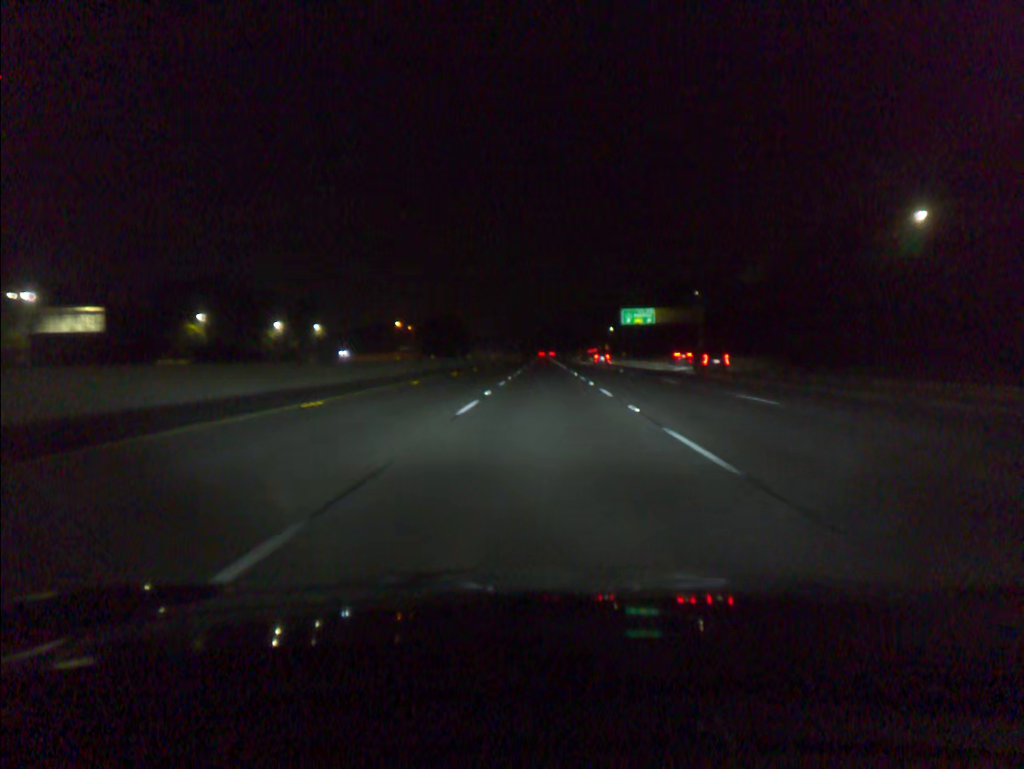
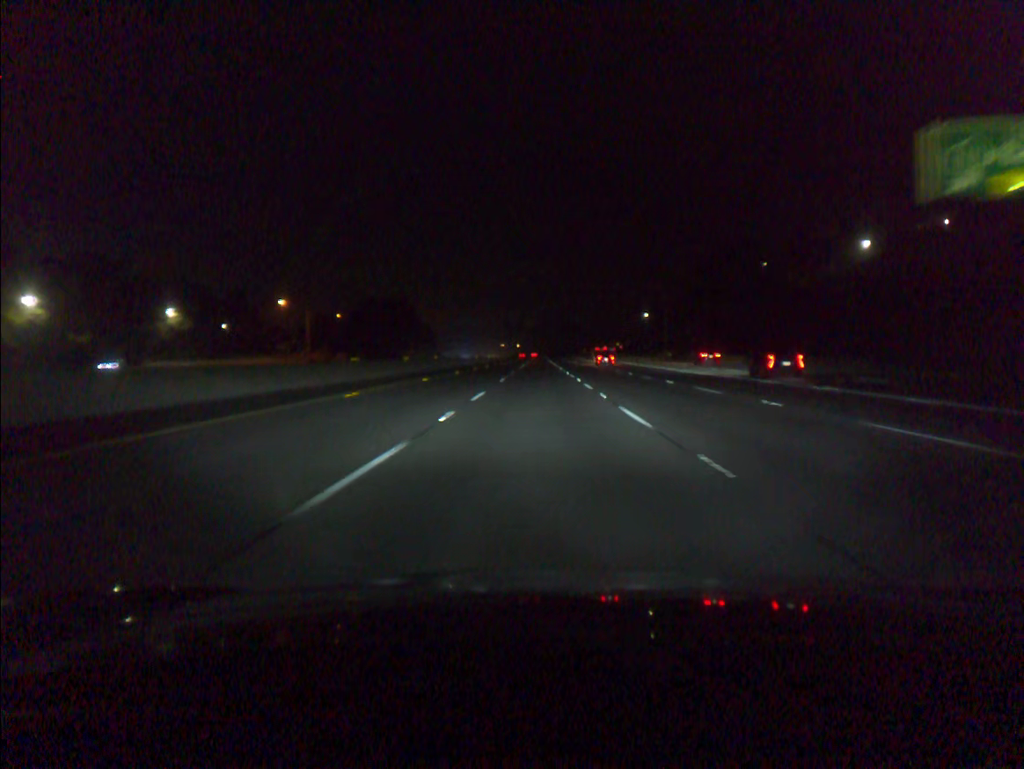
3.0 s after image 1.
(+0.3, +97.2) m; 0°
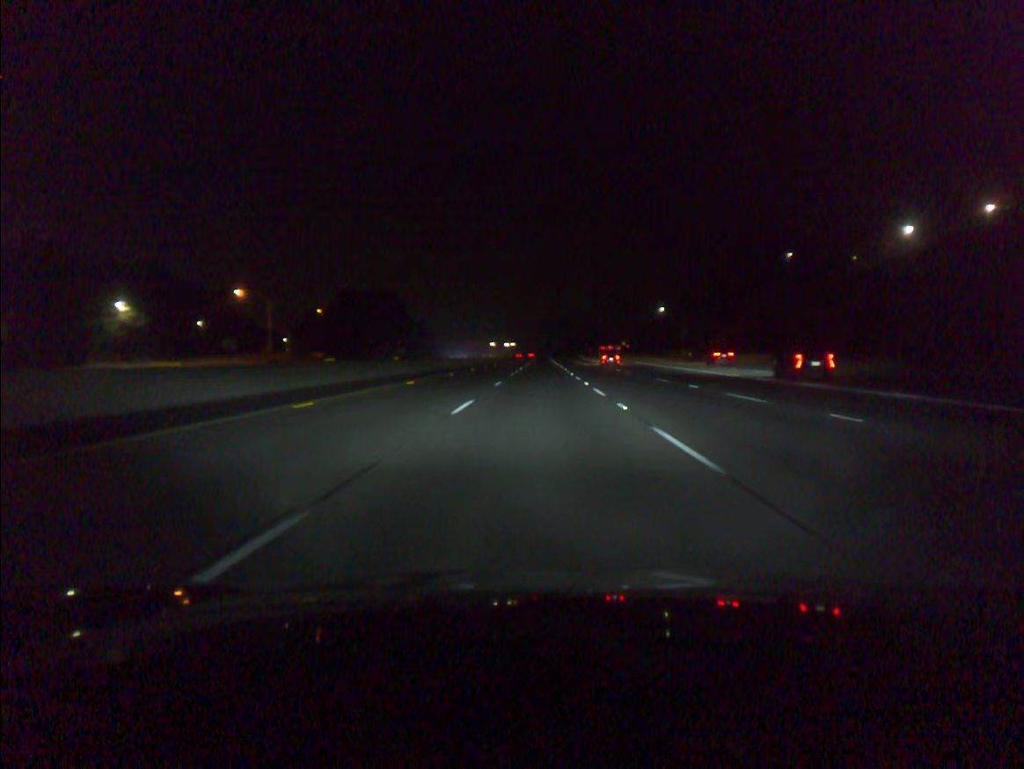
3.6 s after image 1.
(0.0, +19.4) m; 0°
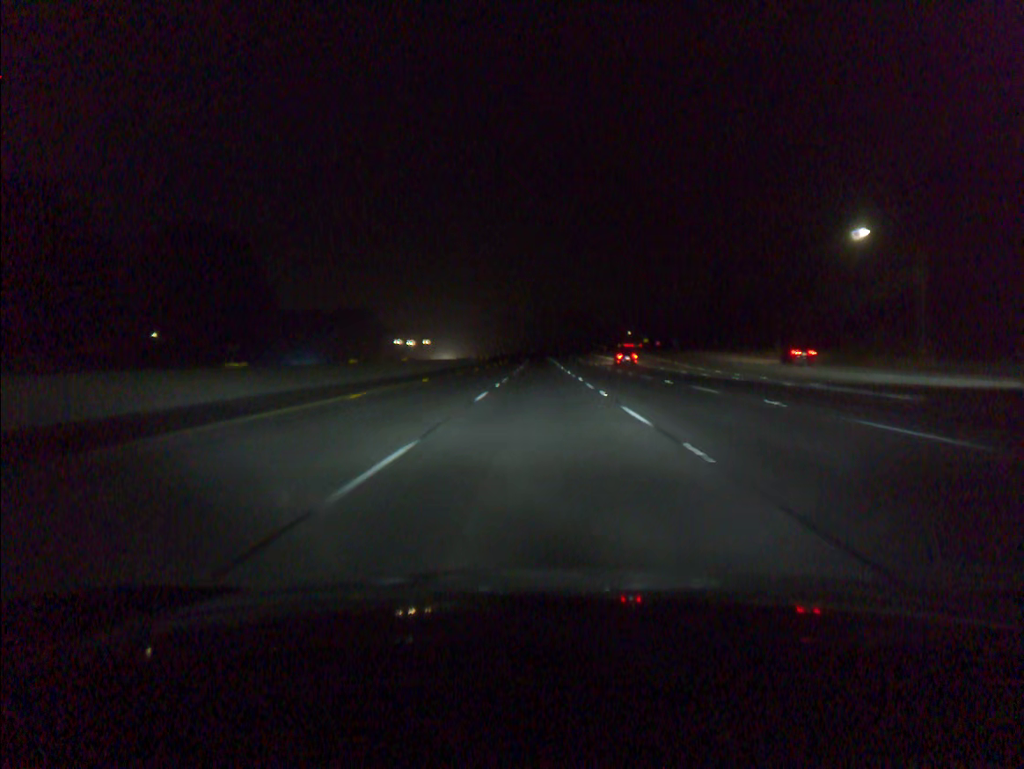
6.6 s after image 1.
(0.0, +97.1) m; 0°
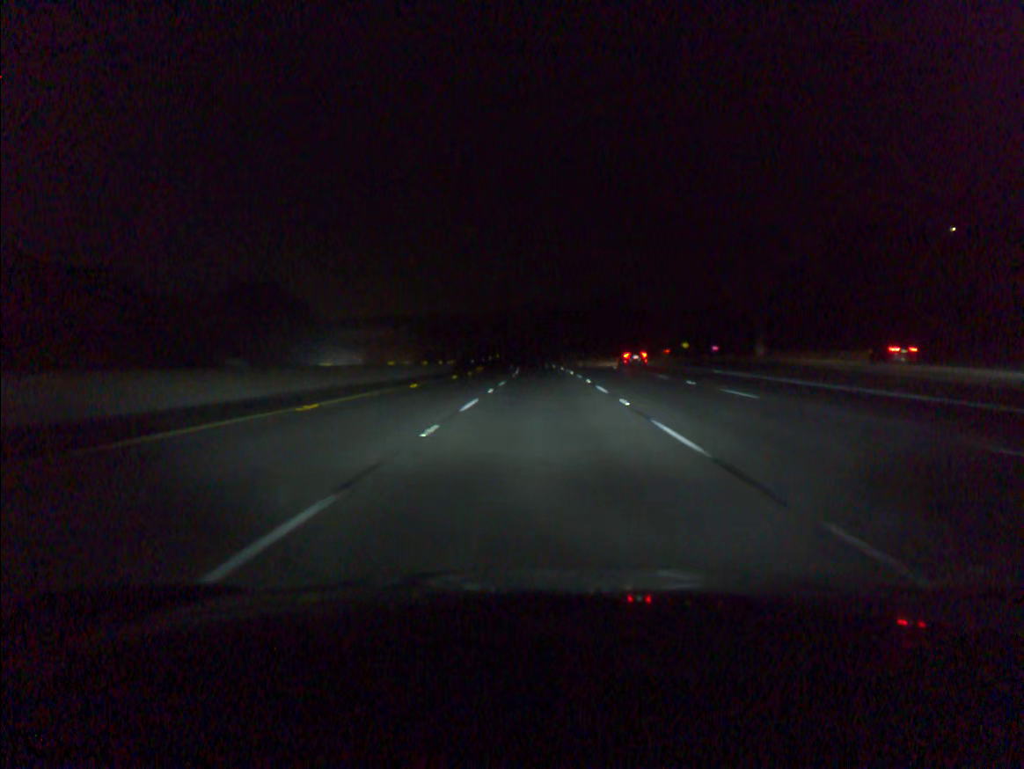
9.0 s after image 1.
(-0.3, +77.5) m; 0°
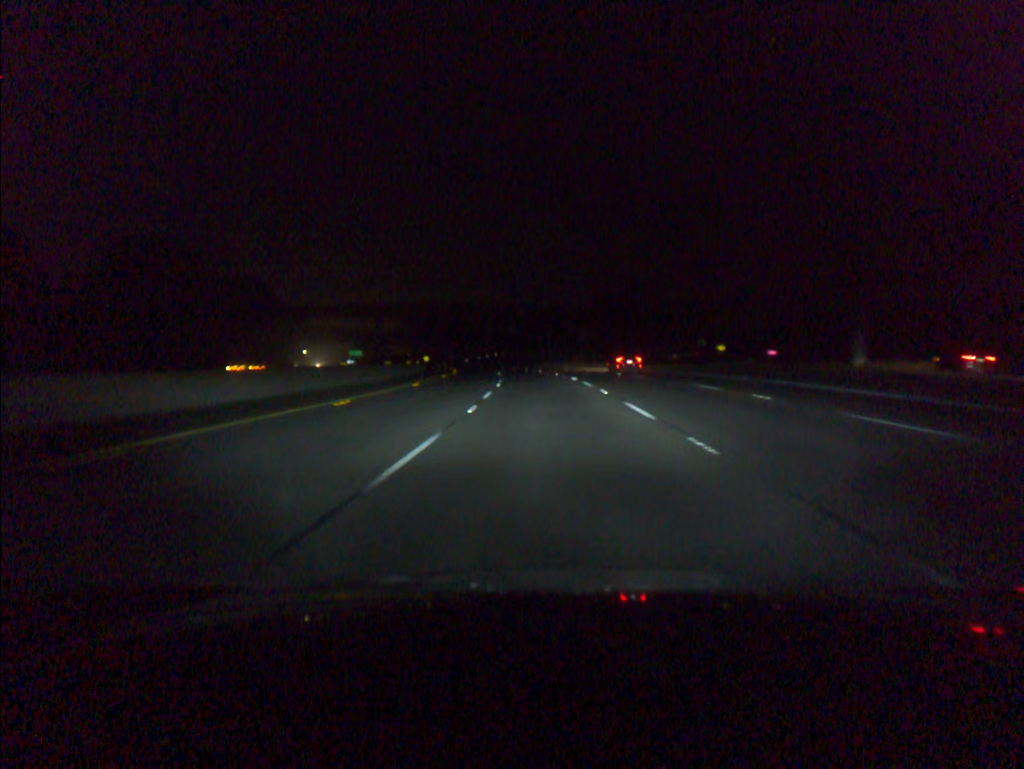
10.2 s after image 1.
(-0.1, +38.6) m; 0°
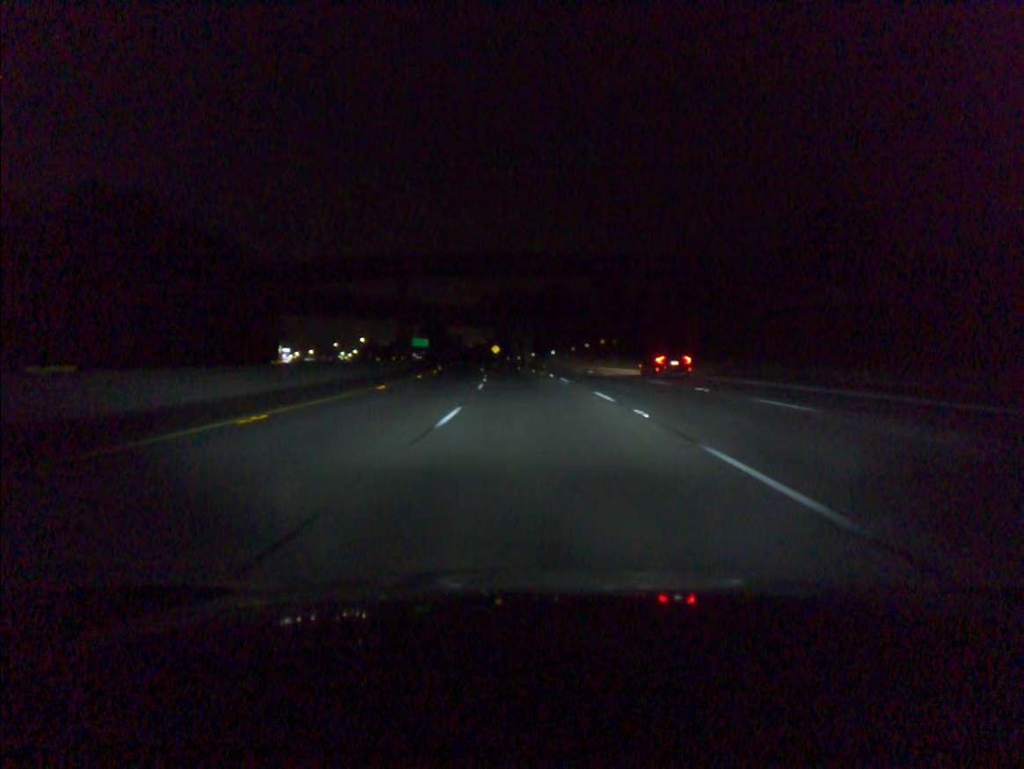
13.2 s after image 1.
(-5.2, +96.3) m; -8°
